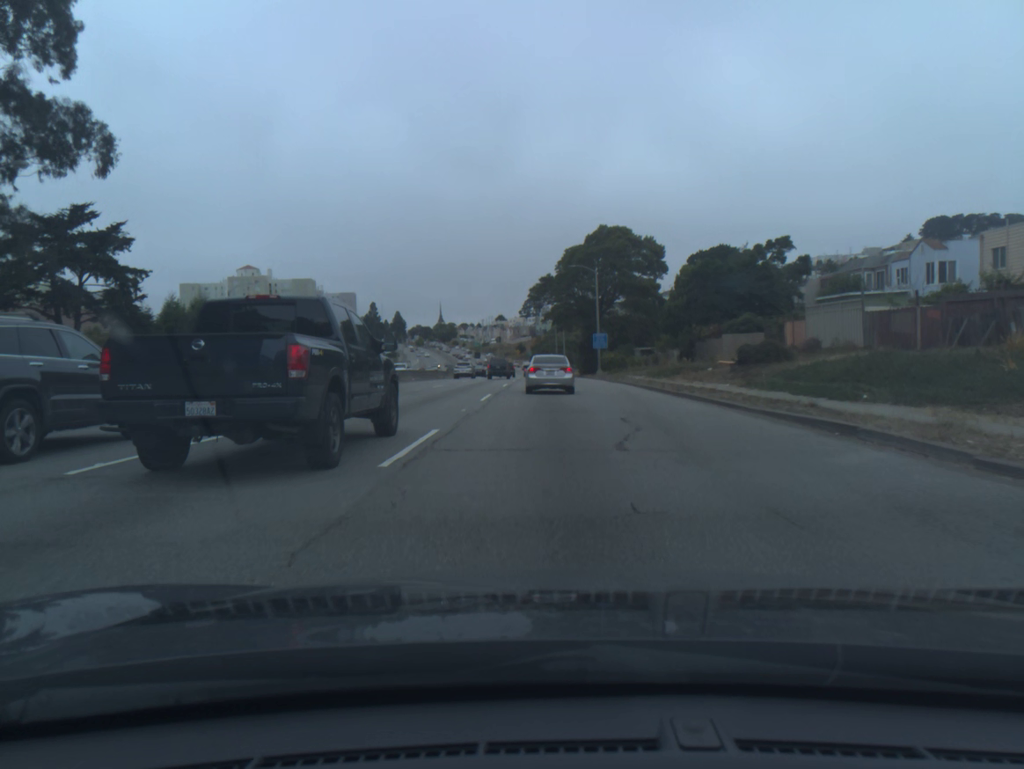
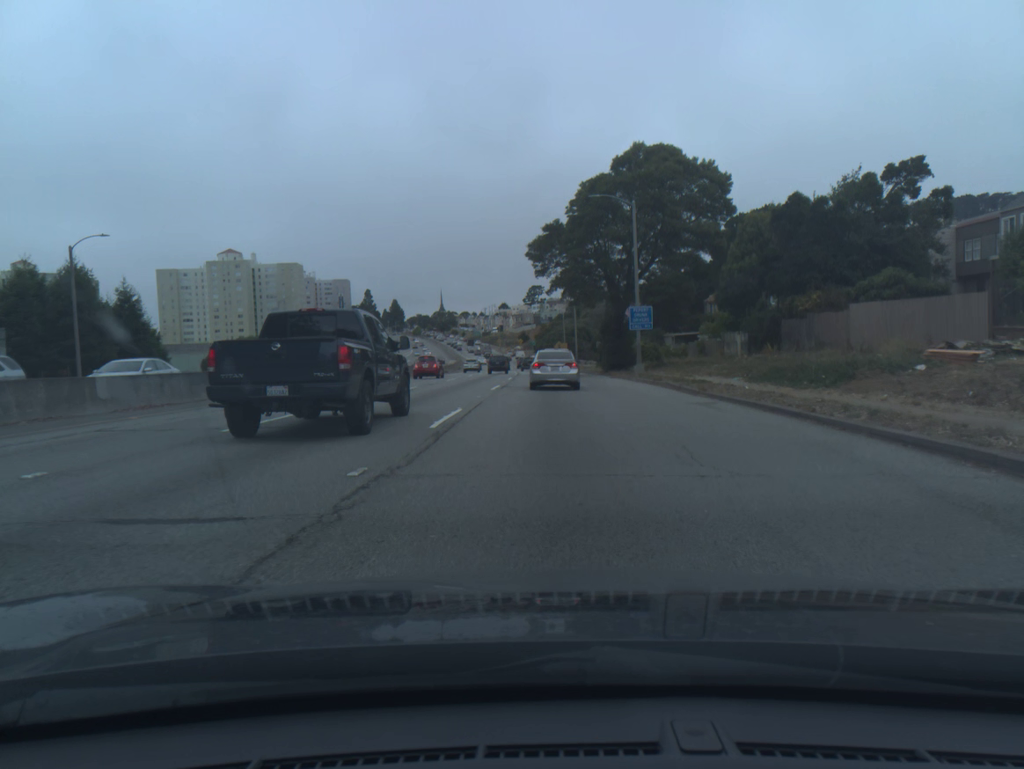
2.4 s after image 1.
(0.0, +24.8) m; 0°
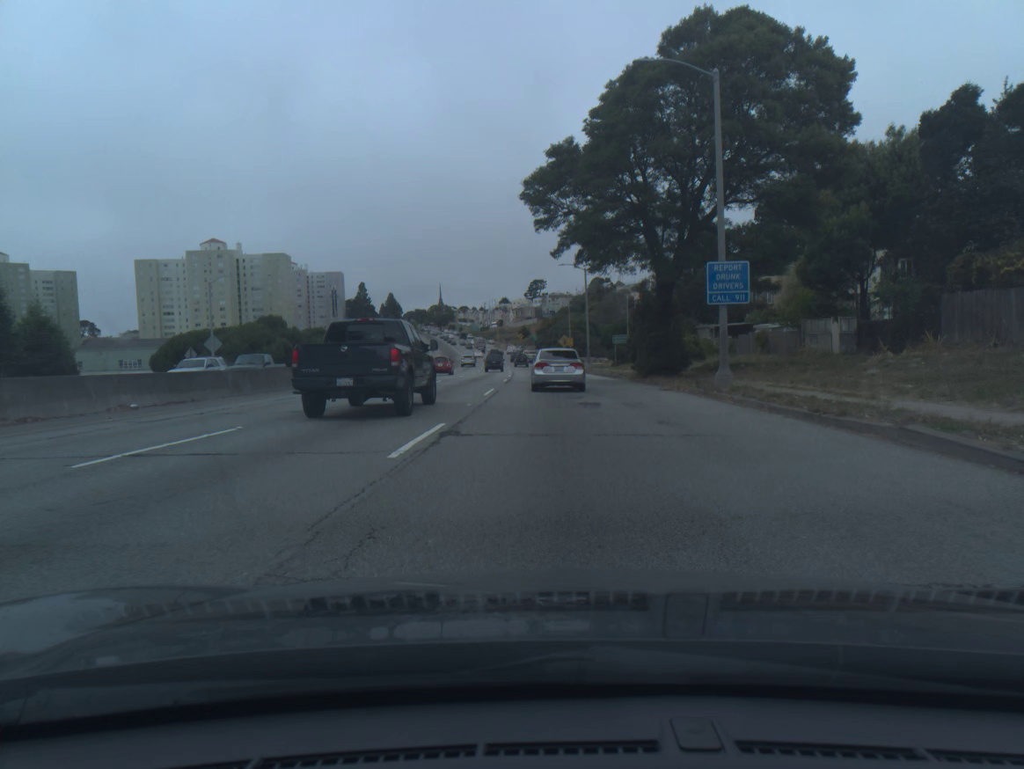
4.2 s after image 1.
(-0.1, +19.1) m; 0°
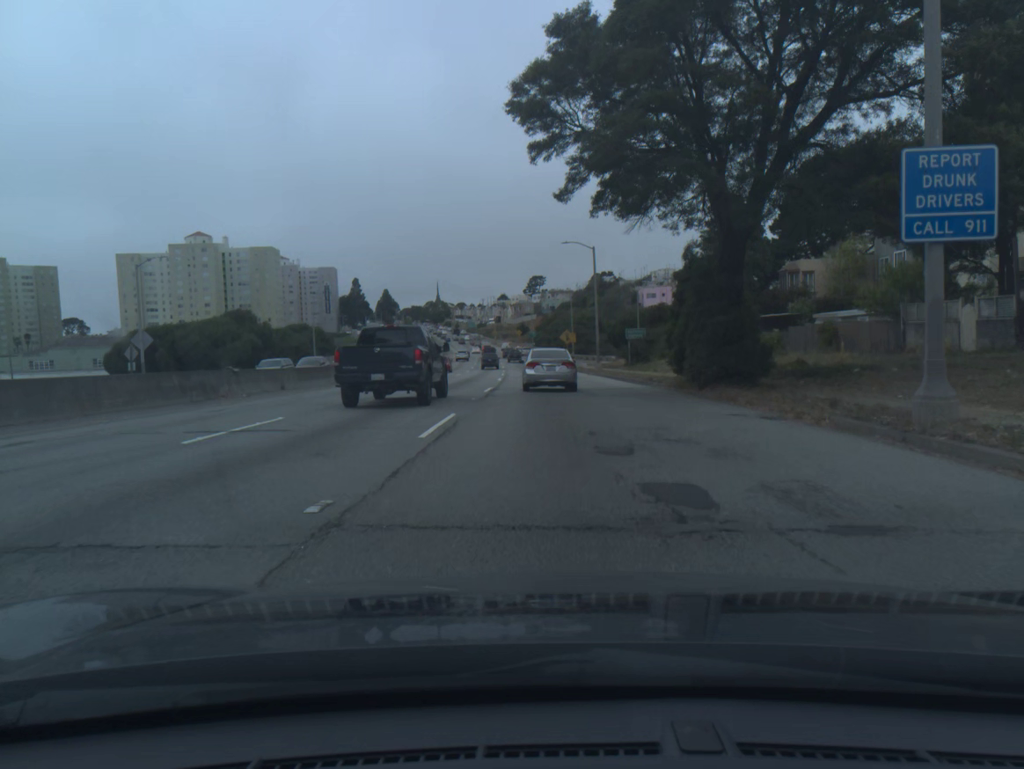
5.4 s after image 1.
(0.0, +12.4) m; 0°
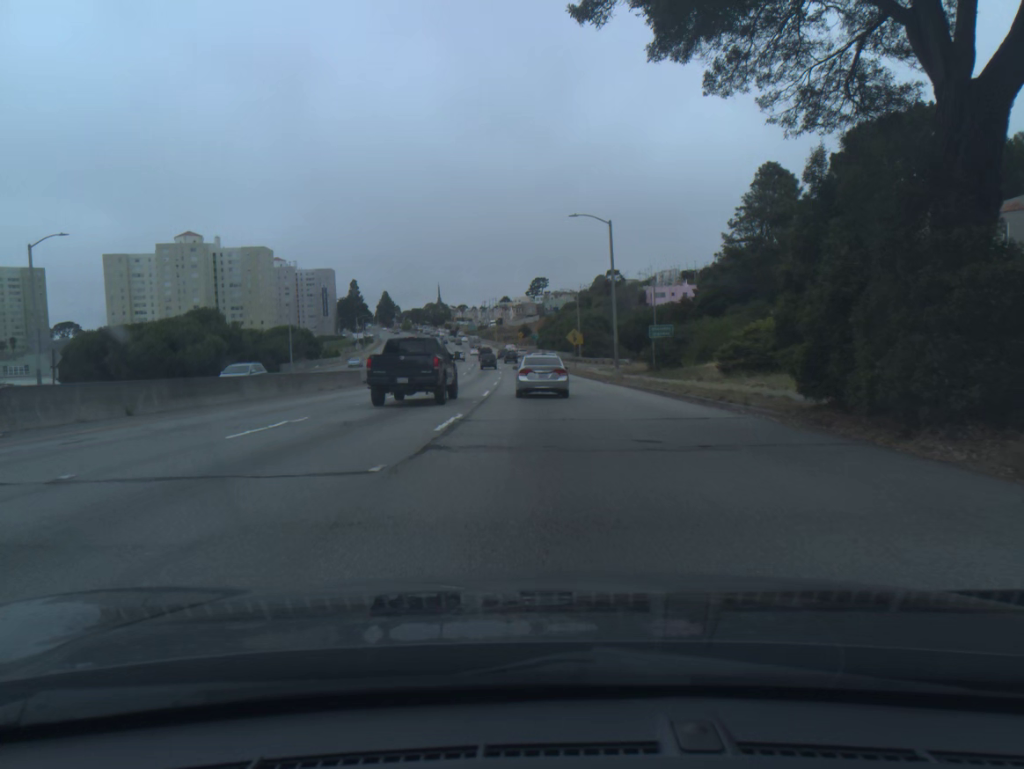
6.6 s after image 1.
(0.0, +12.4) m; 0°
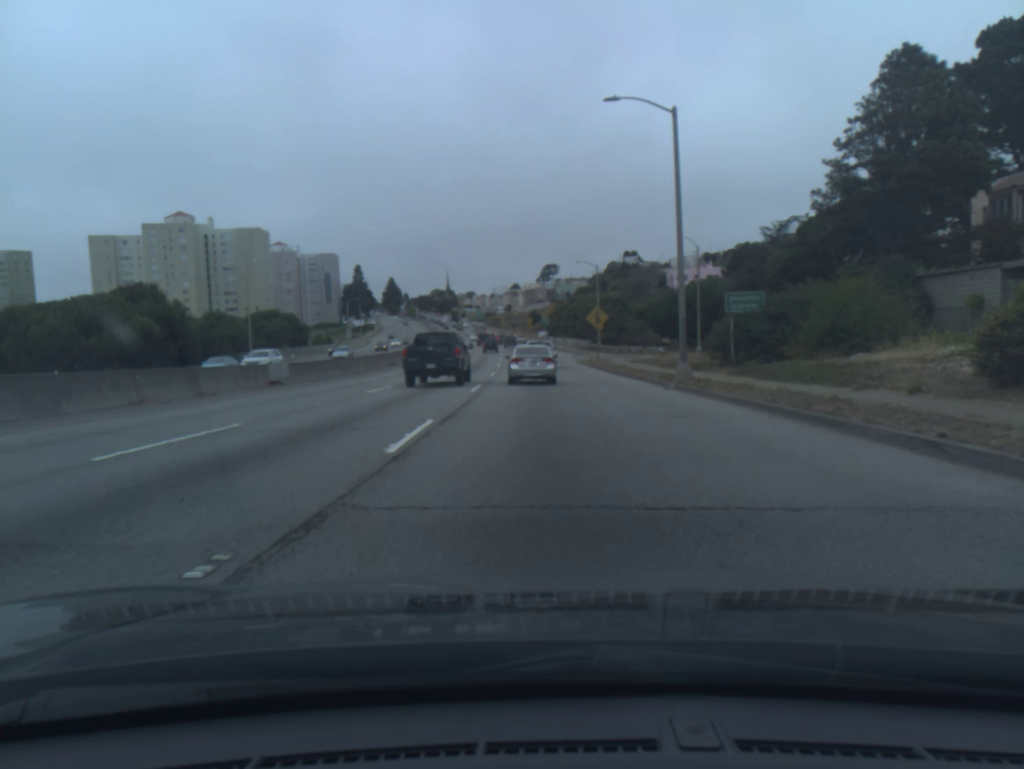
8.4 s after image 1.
(-0.1, +19.0) m; -1°
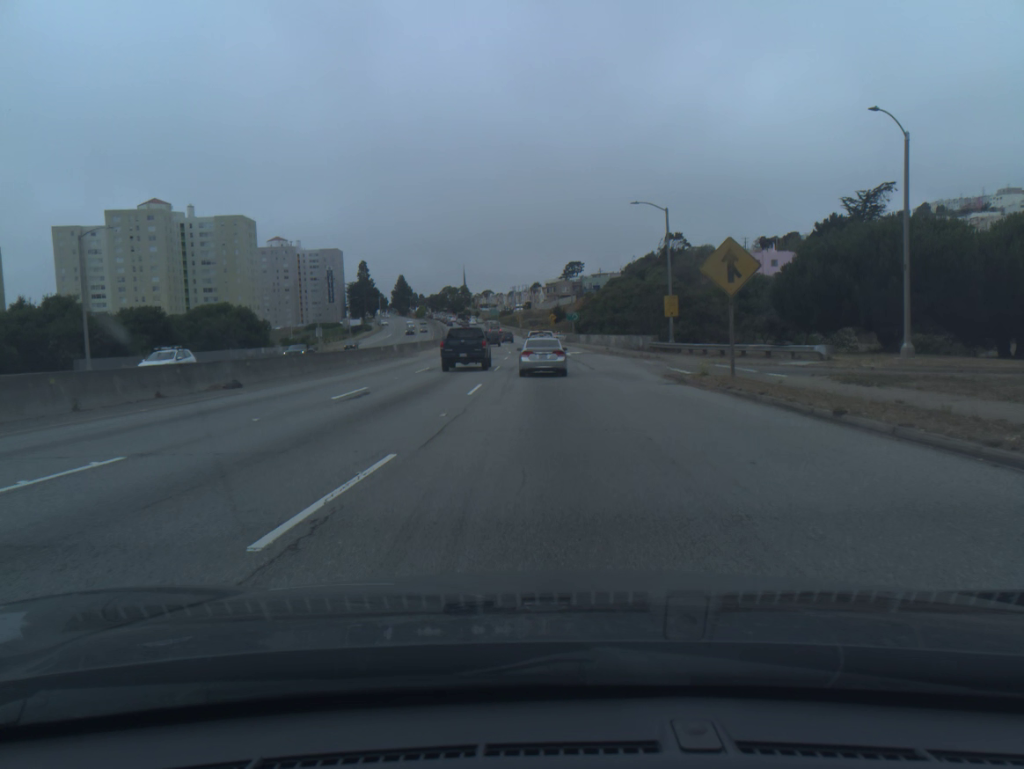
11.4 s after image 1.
(-0.6, +34.1) m; -2°
